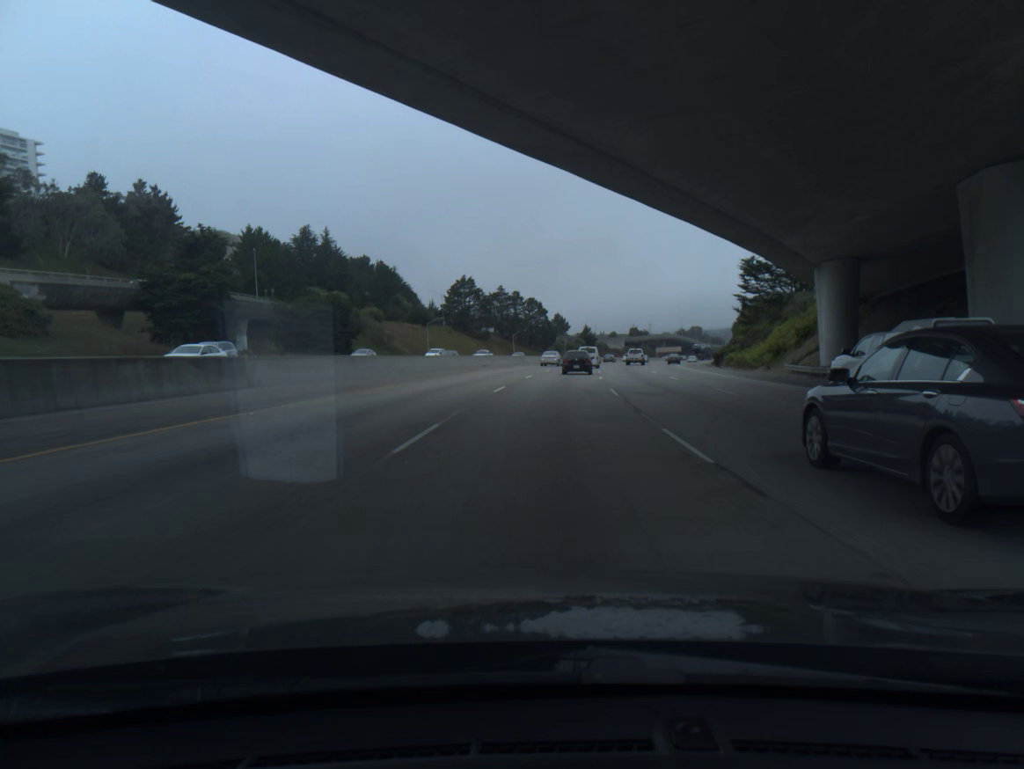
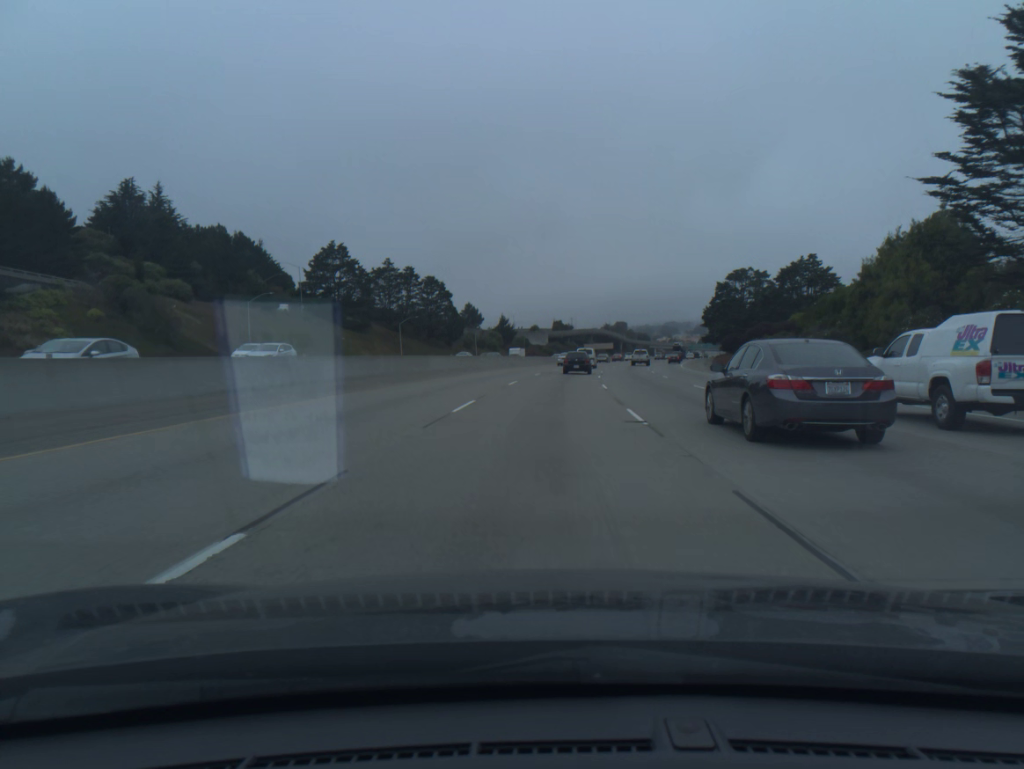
(+3.8, +65.7) m; +6°
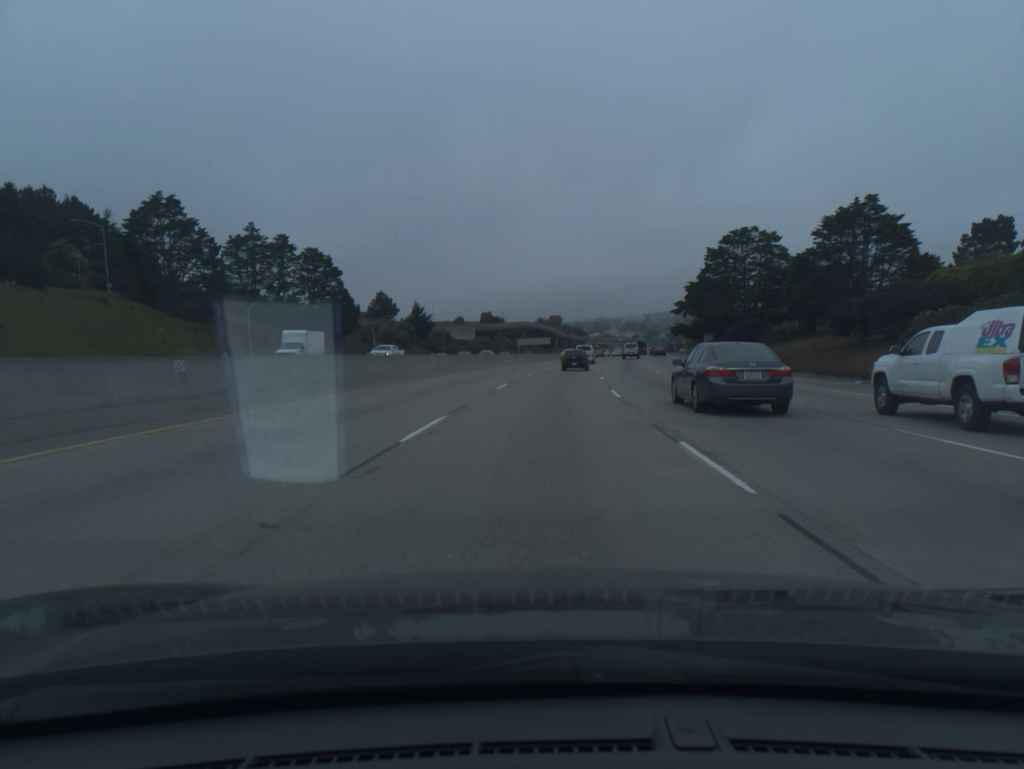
(+2.0, +49.4) m; +5°
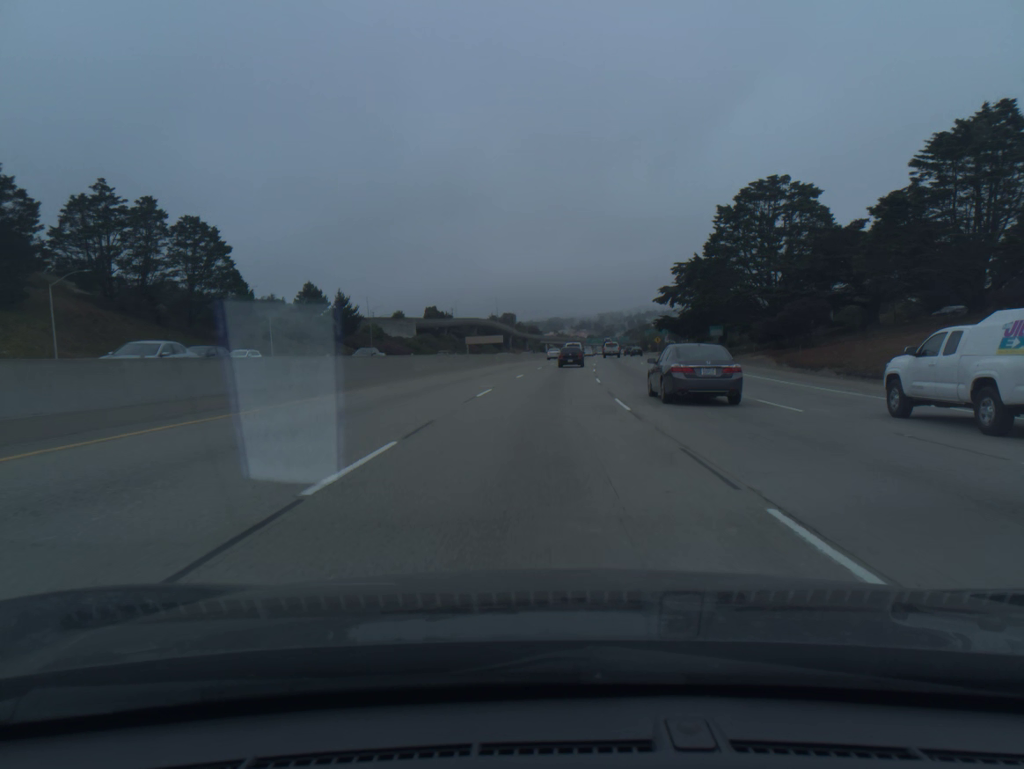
(+1.0, +33.1) m; +3°
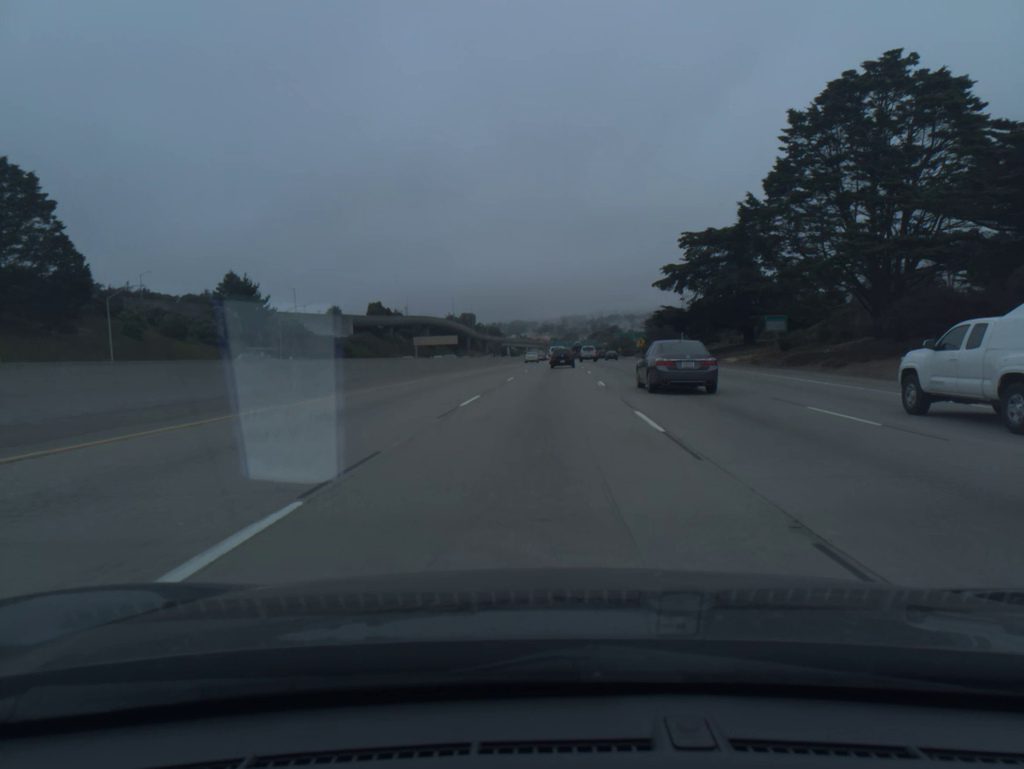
(+0.8, +33.2) m; +3°
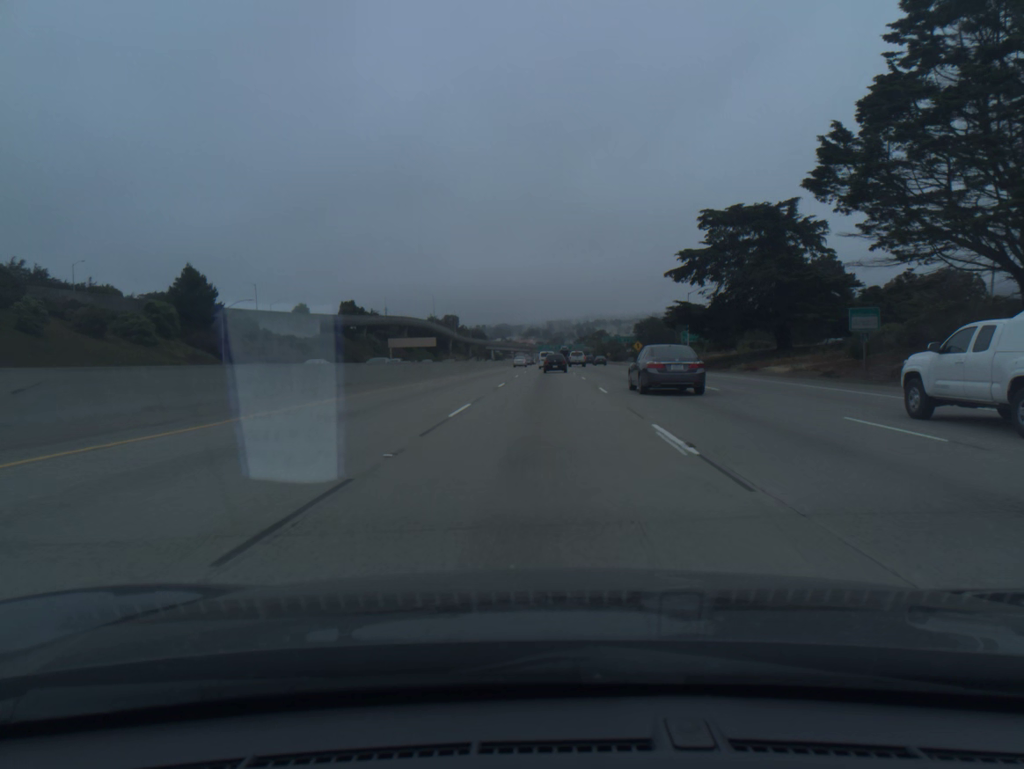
(+0.2, +16.7) m; +1°
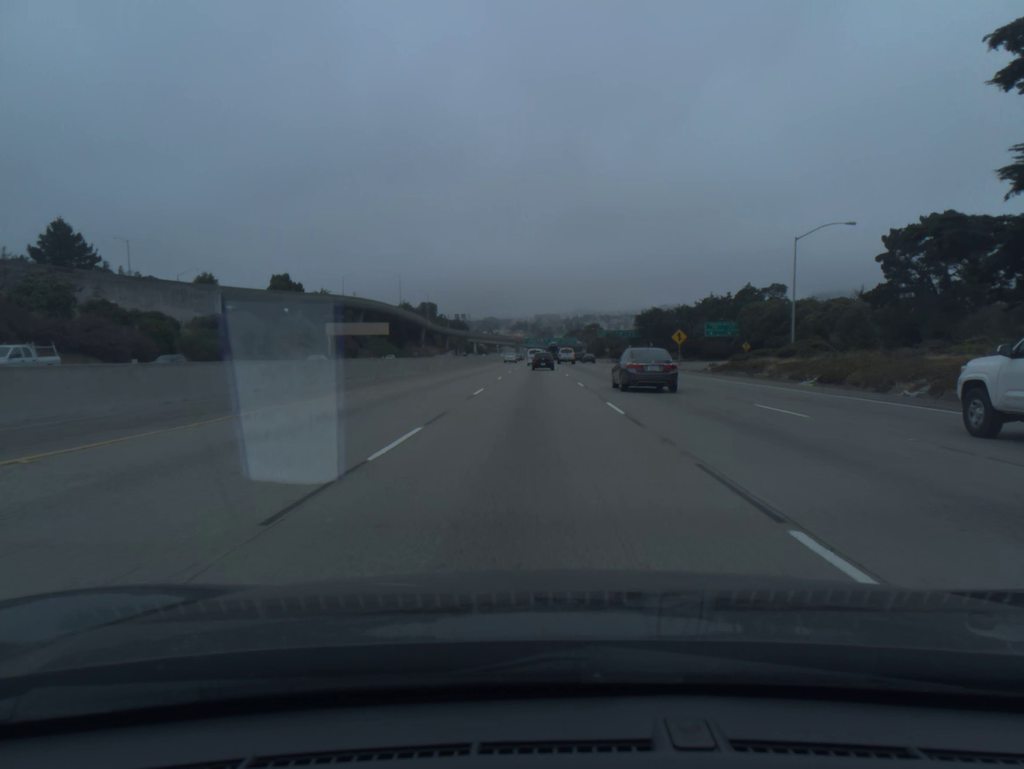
(+0.7, +50.3) m; +1°
